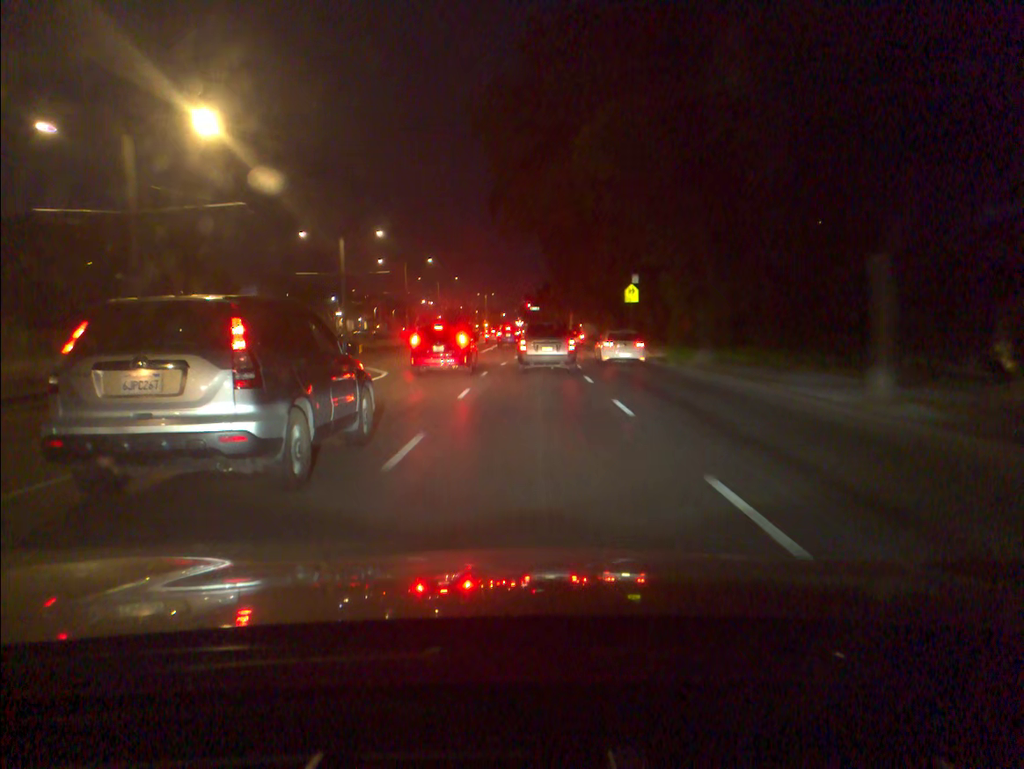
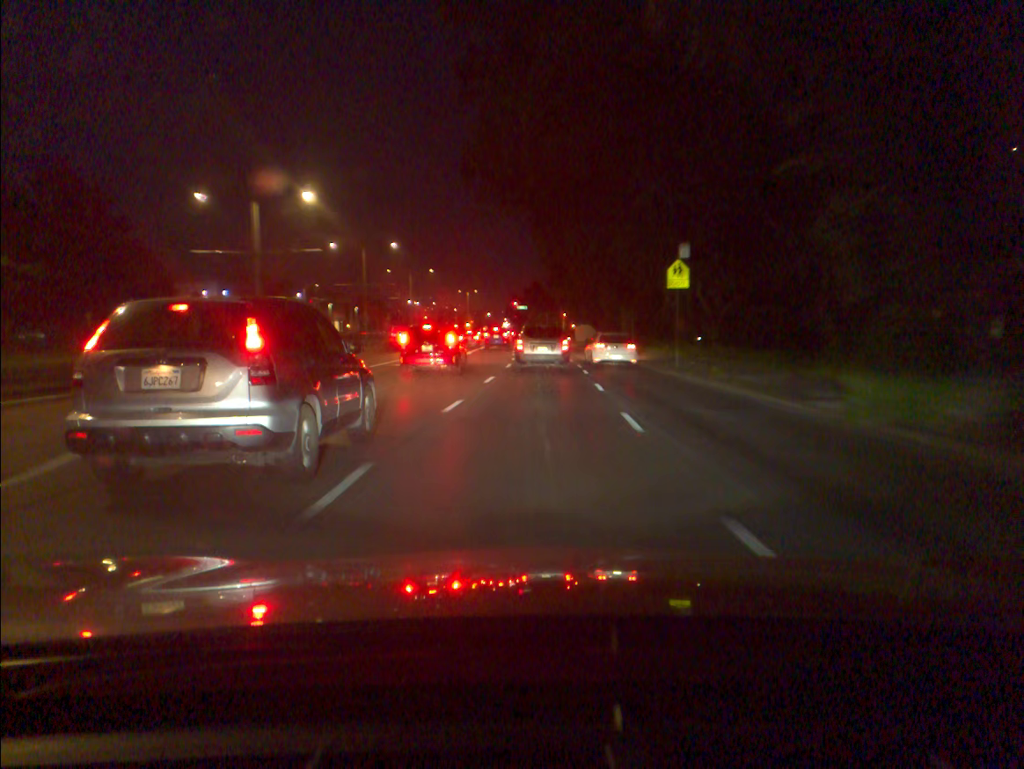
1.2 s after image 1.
(+0.1, +17.6) m; +1°
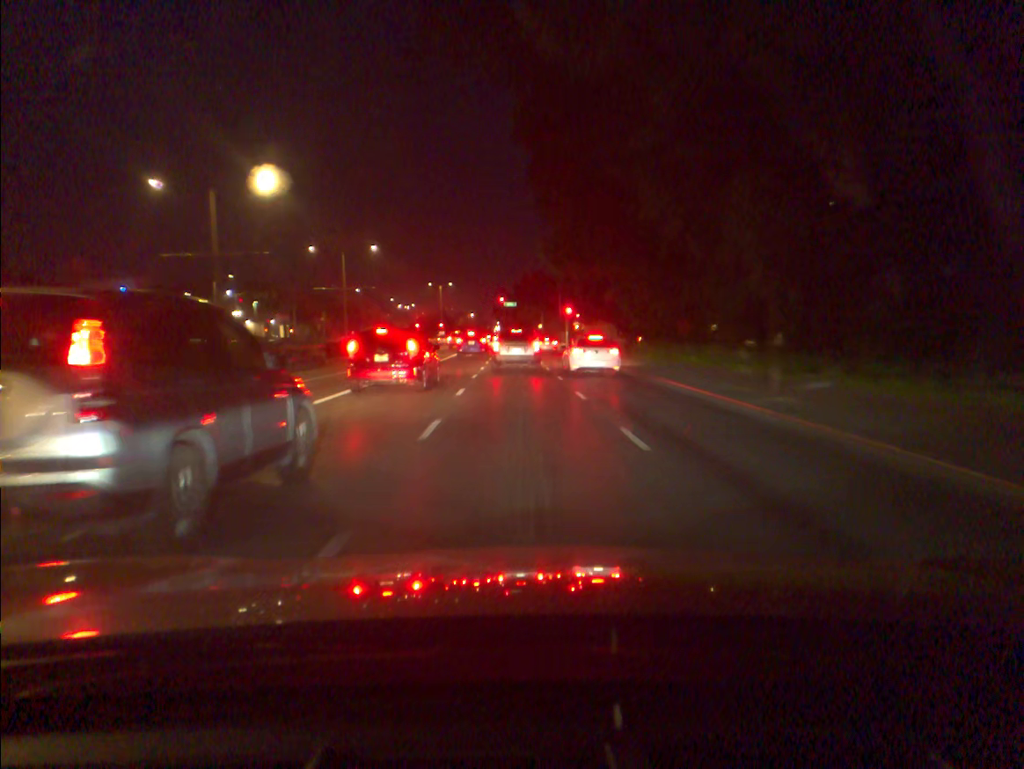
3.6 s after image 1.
(+0.4, +35.1) m; +1°
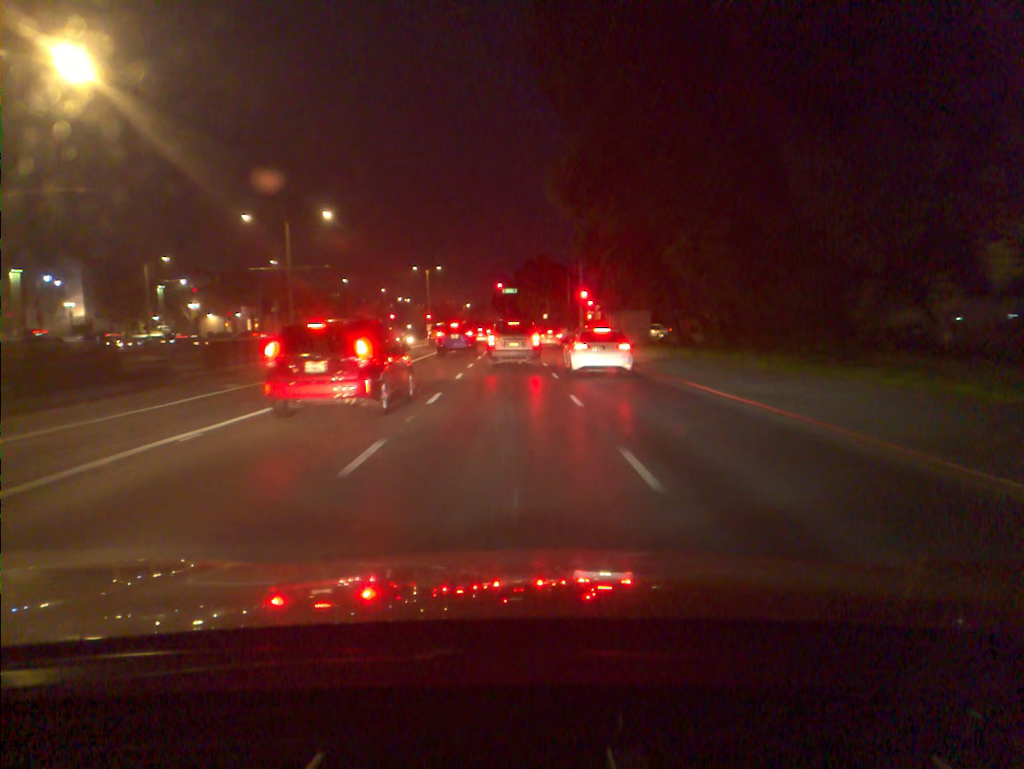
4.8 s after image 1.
(-0.1, +17.8) m; 0°
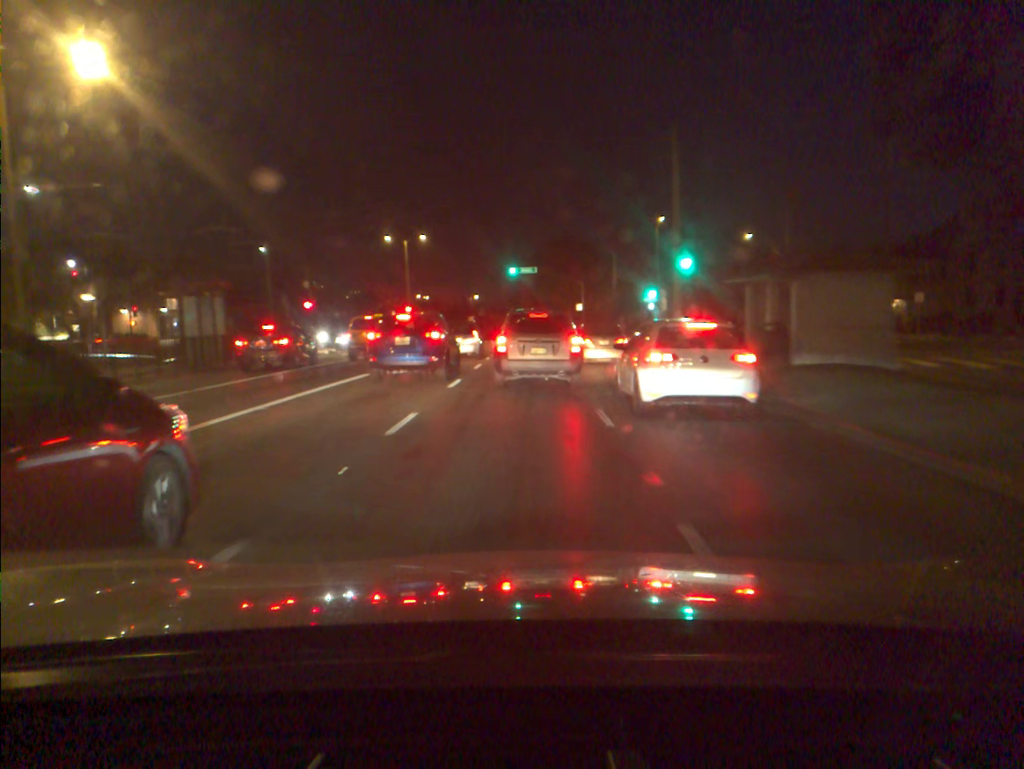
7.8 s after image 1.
(-0.5, +34.0) m; -2°
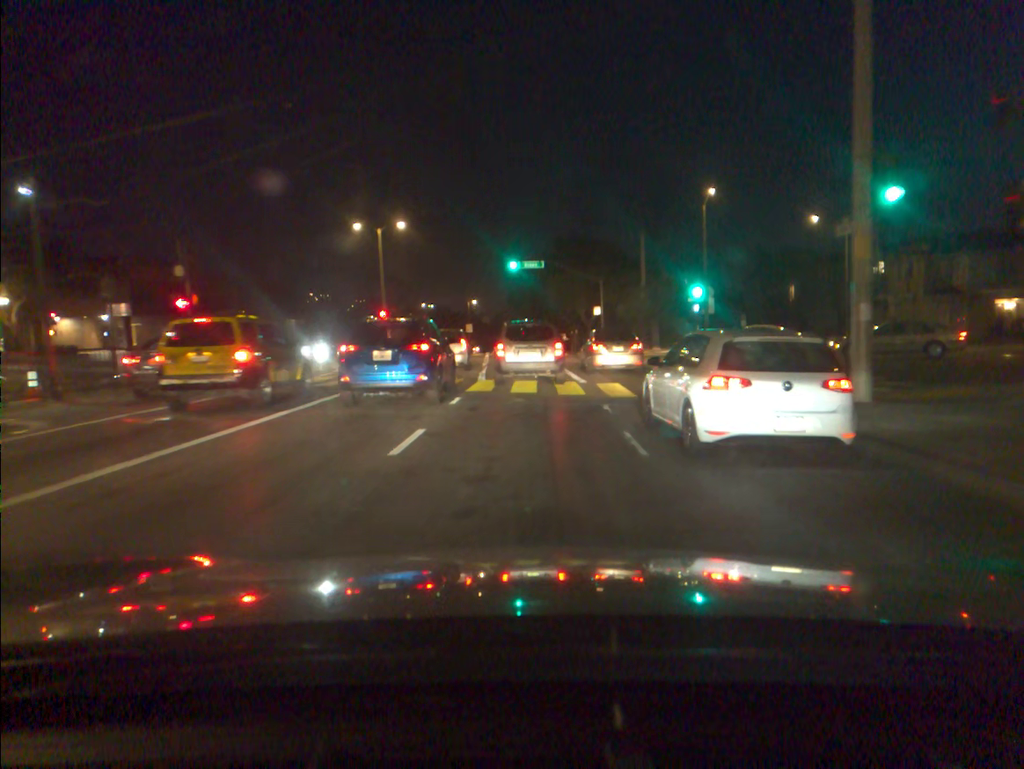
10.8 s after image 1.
(-0.1, +15.9) m; 0°
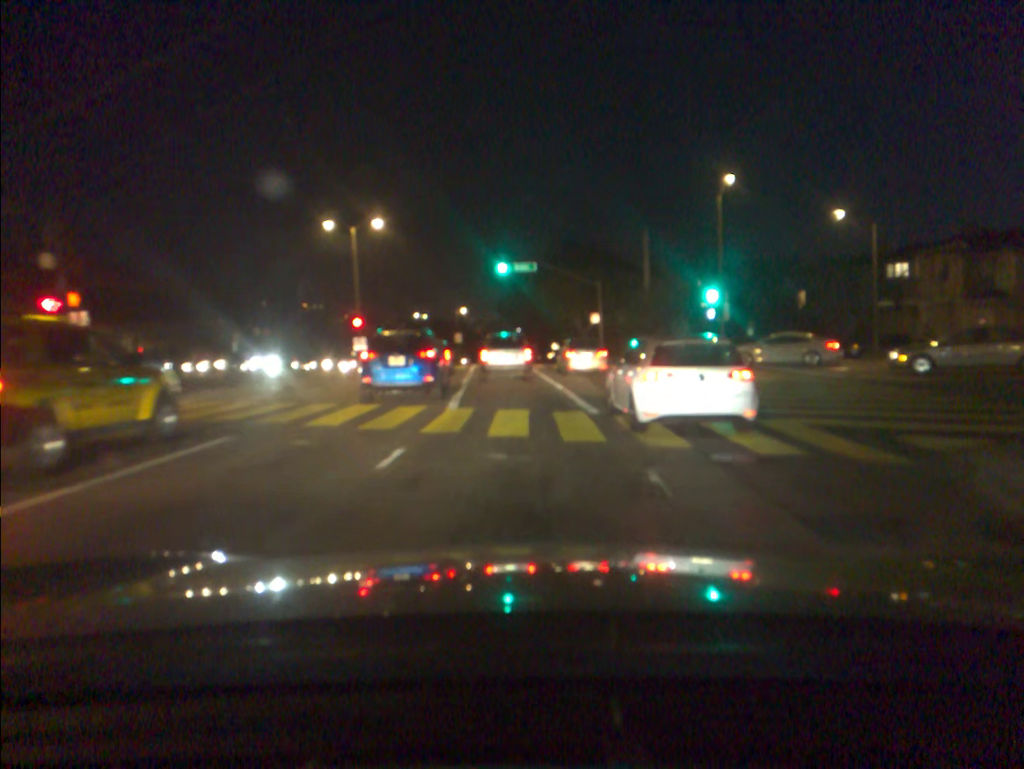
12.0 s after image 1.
(0.0, +6.4) m; 0°
